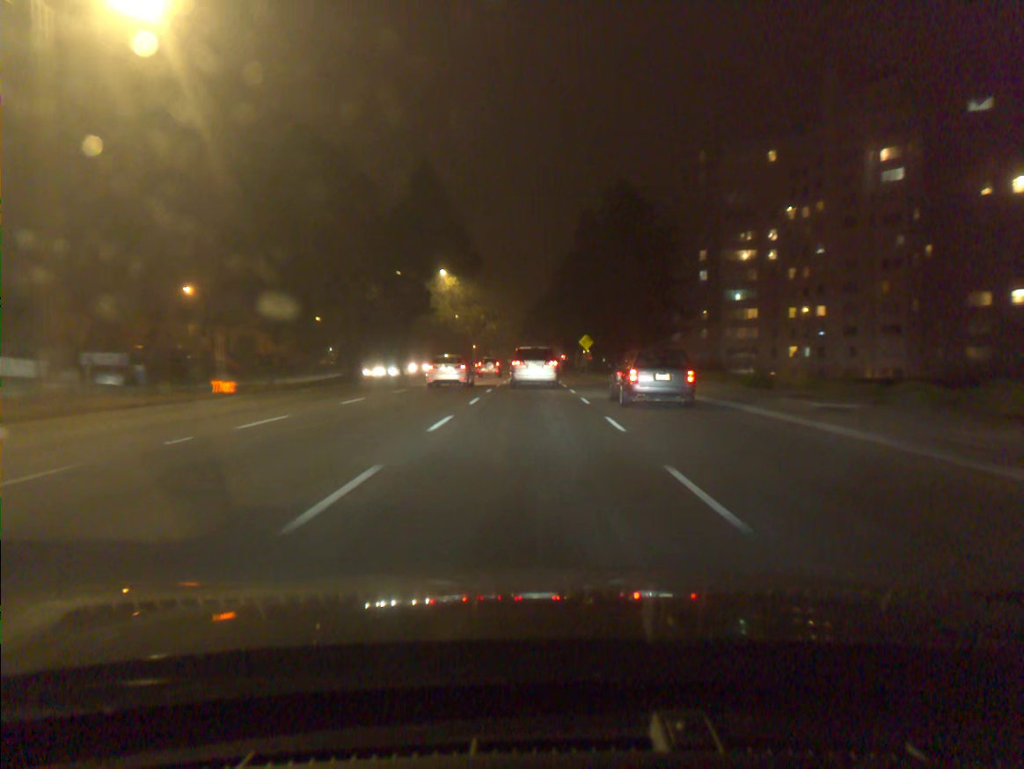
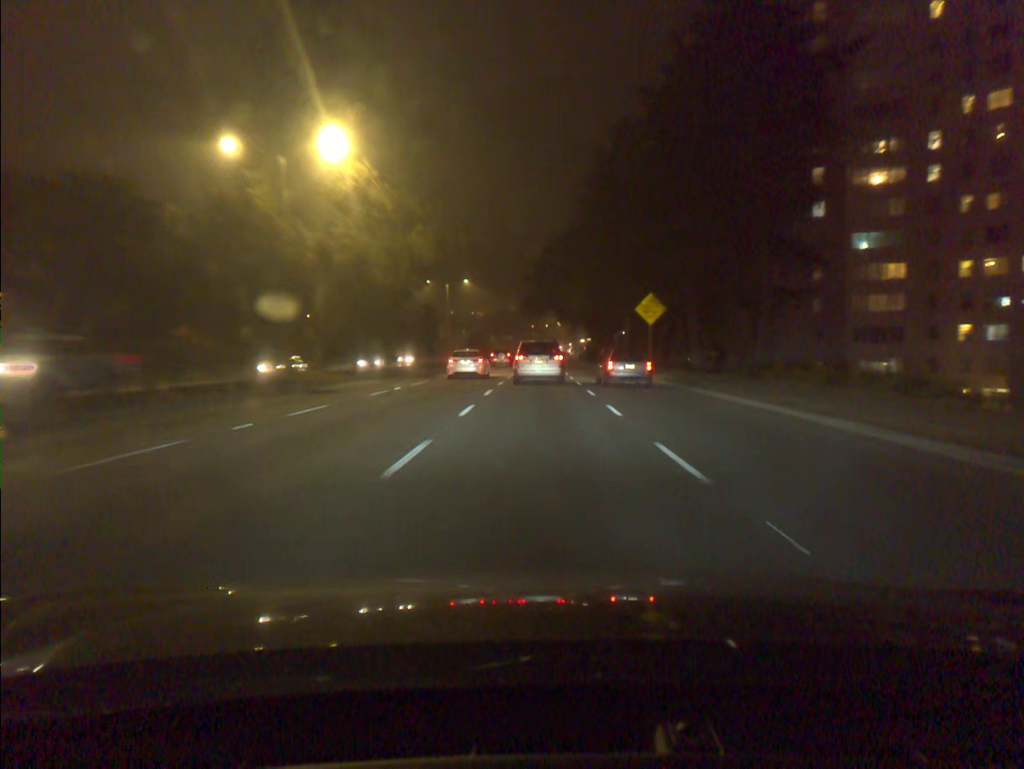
(-0.3, +42.3) m; -1°
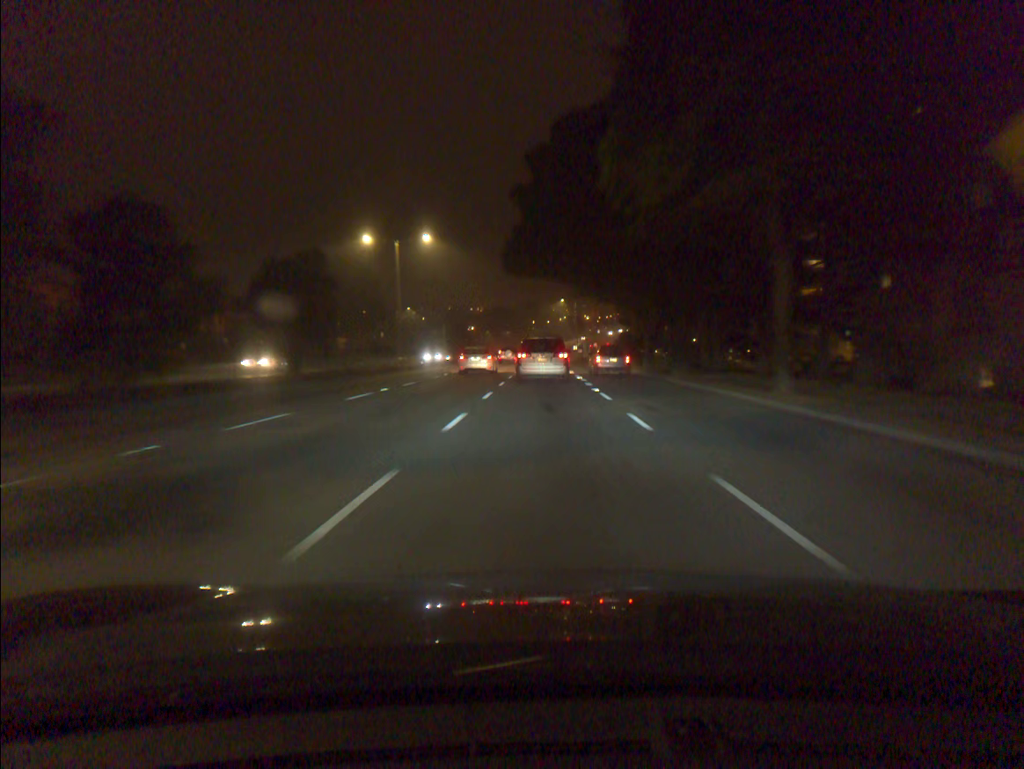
(0.0, +32.7) m; 0°
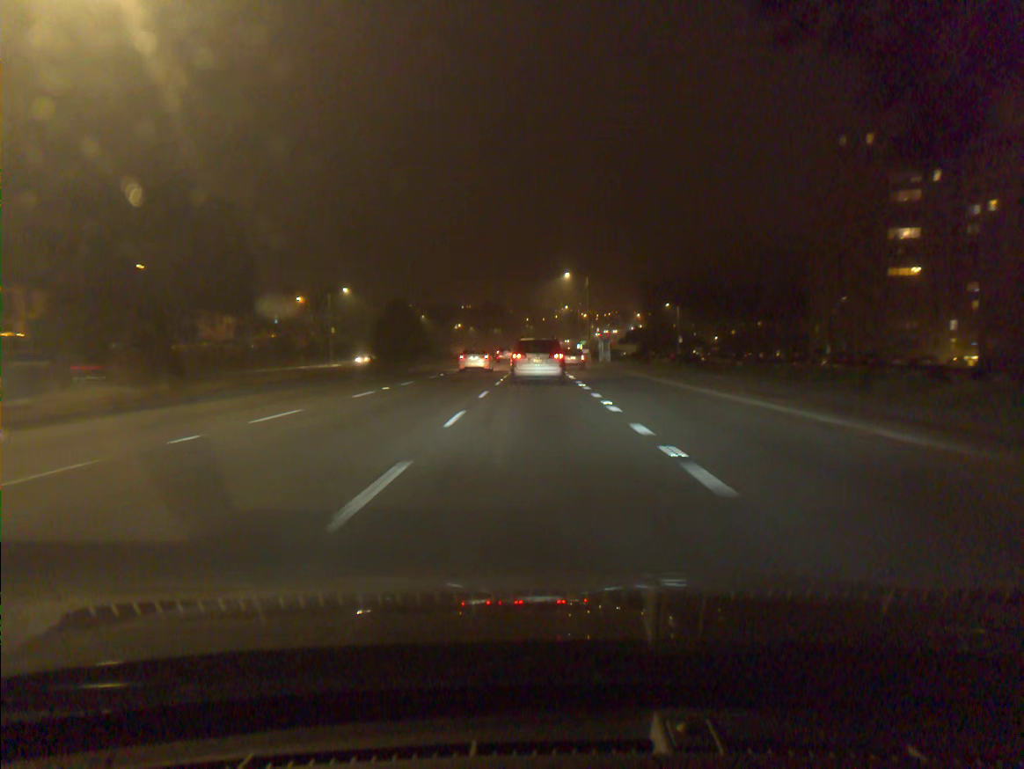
(+0.2, +43.2) m; 0°
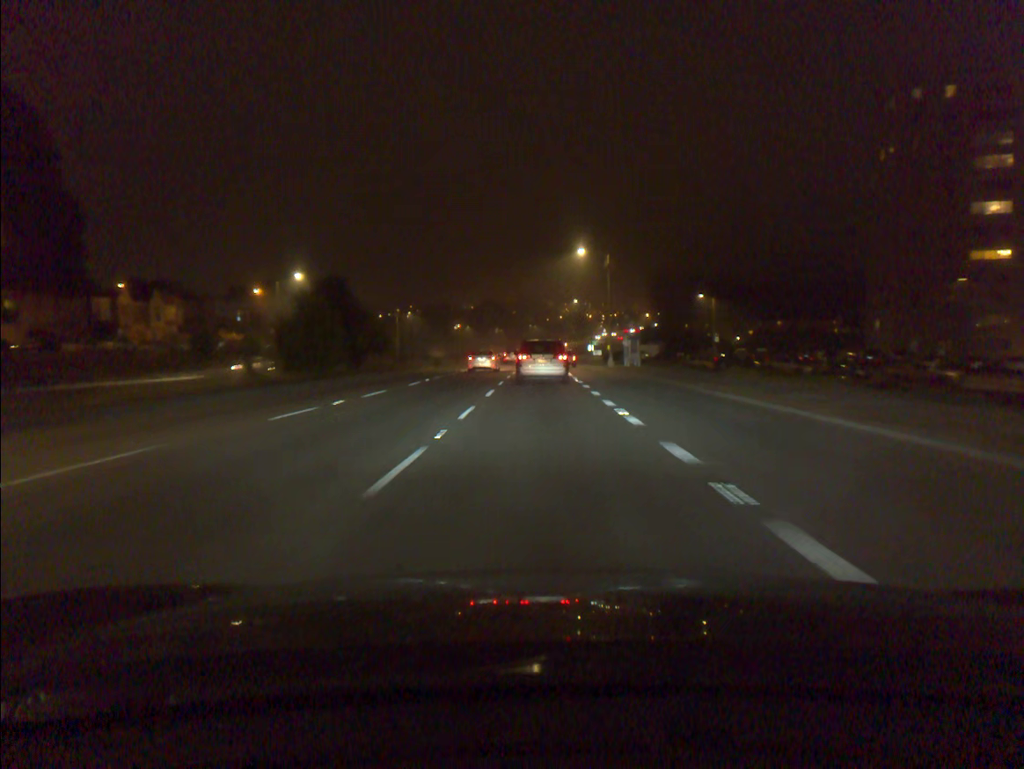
(0.0, +21.3) m; 0°
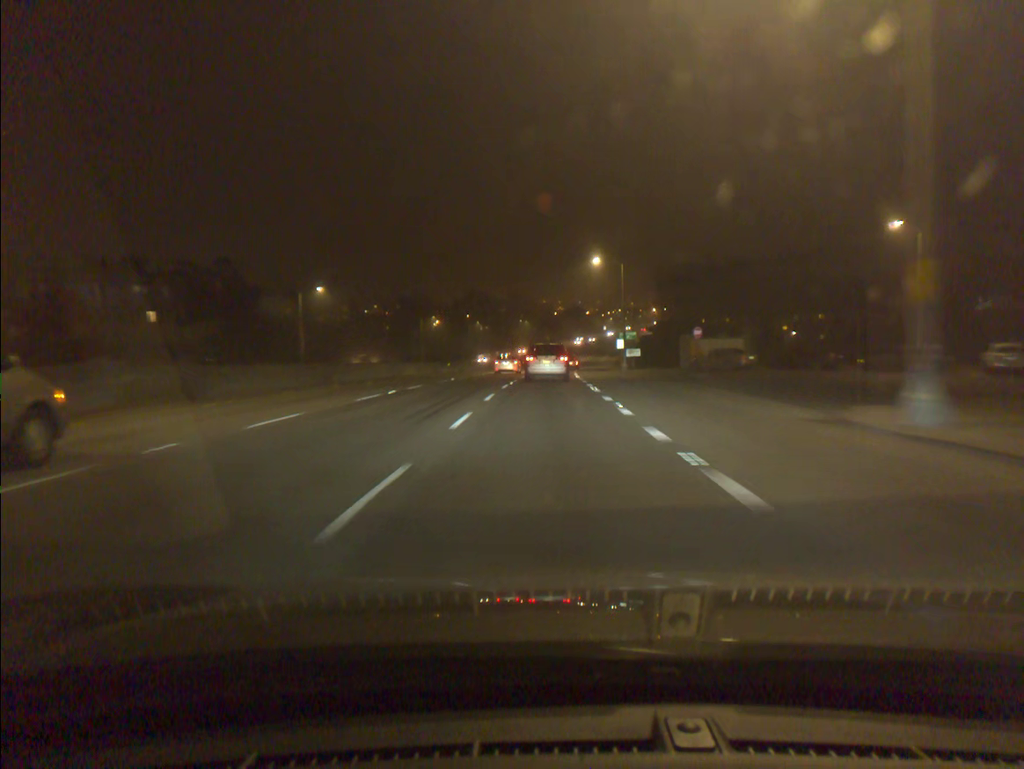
(+0.1, +53.3) m; +1°
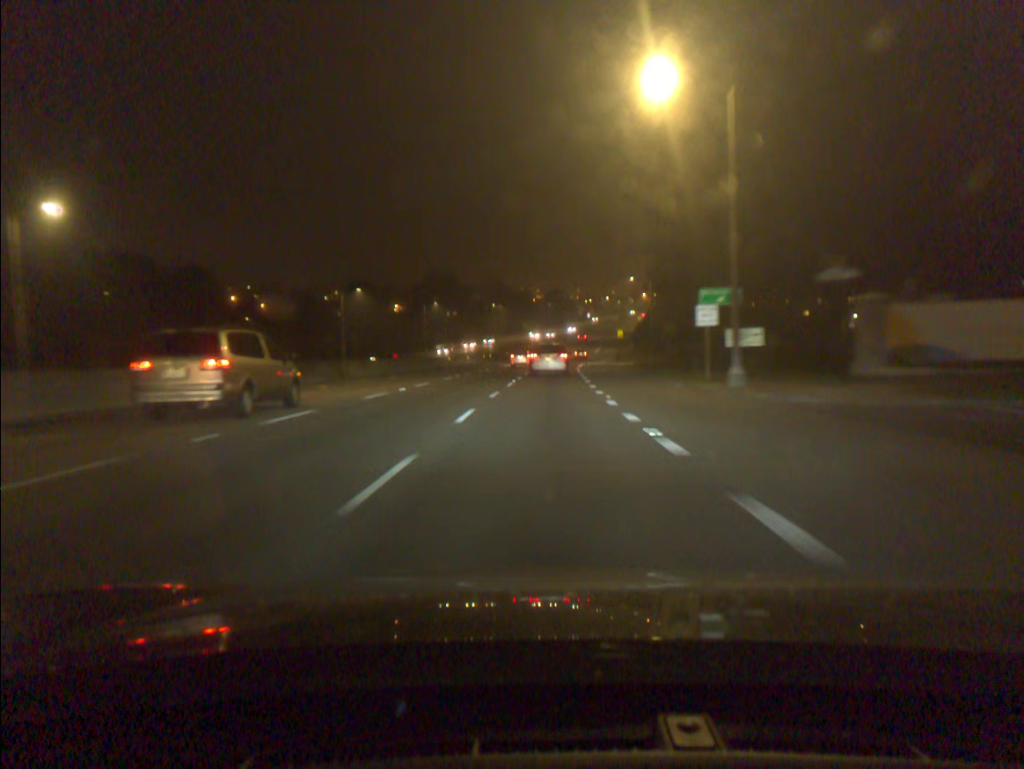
(+0.6, +43.3) m; +2°
